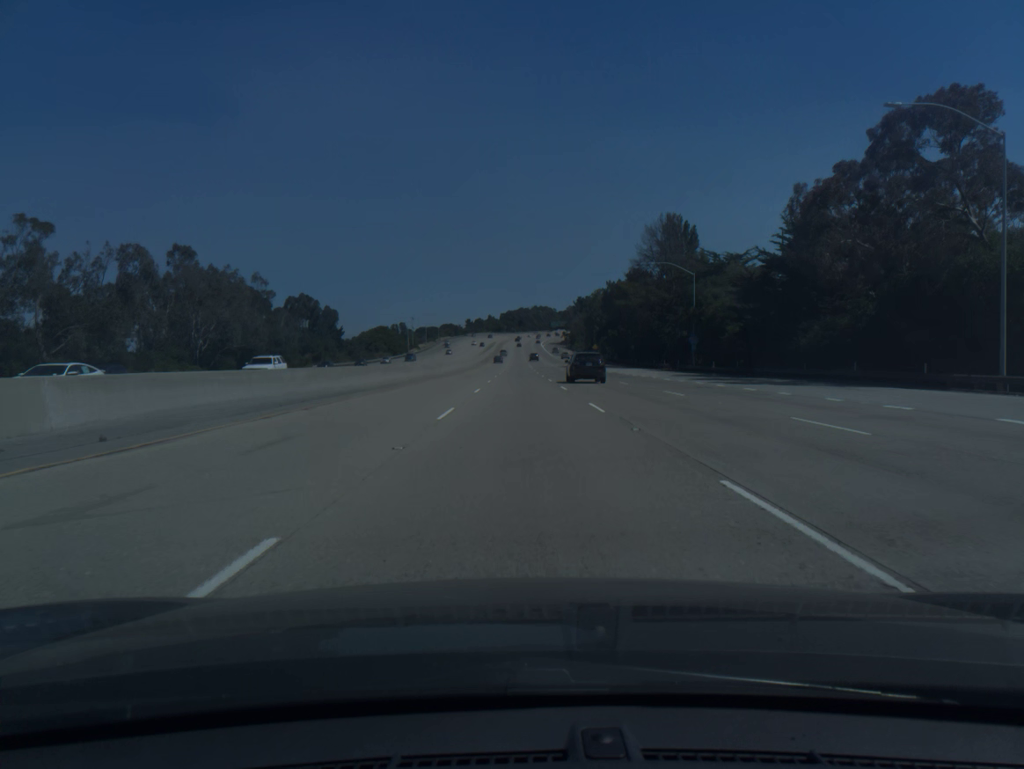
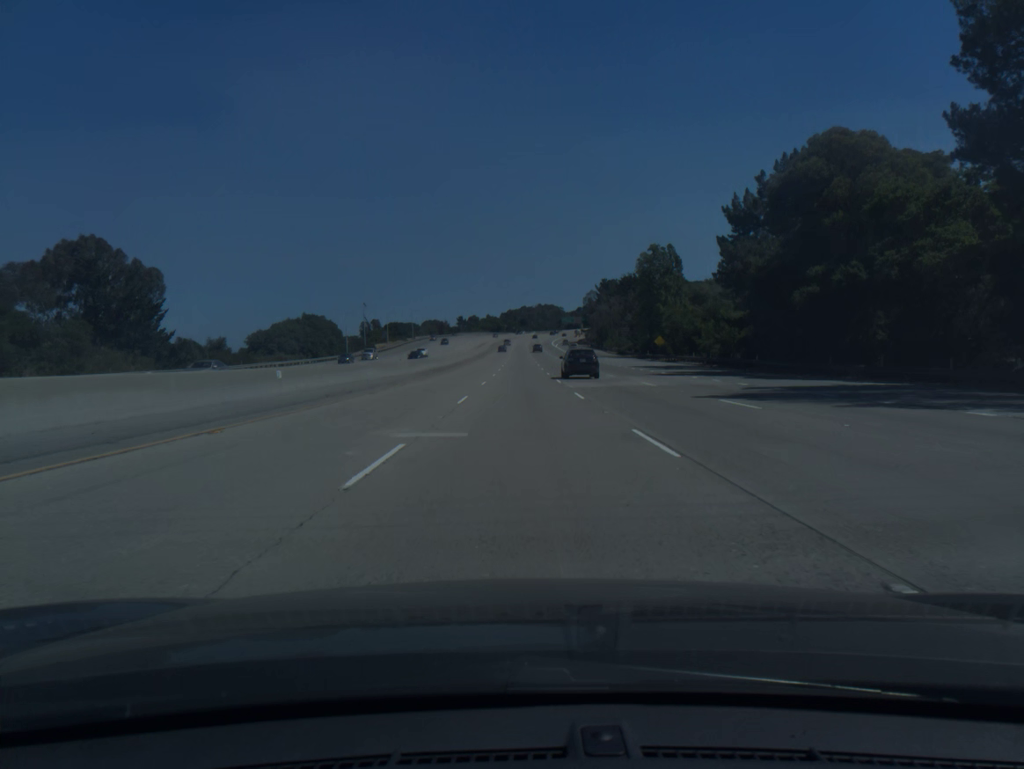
(-0.1, +93.9) m; 0°
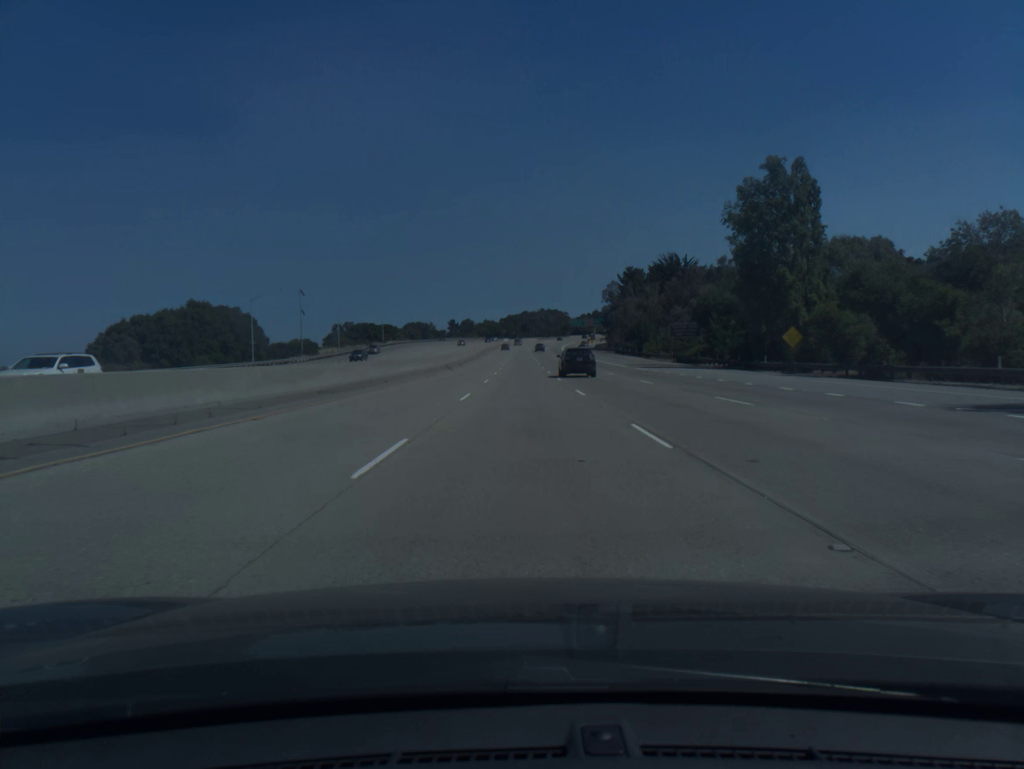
(0.0, +56.4) m; 0°
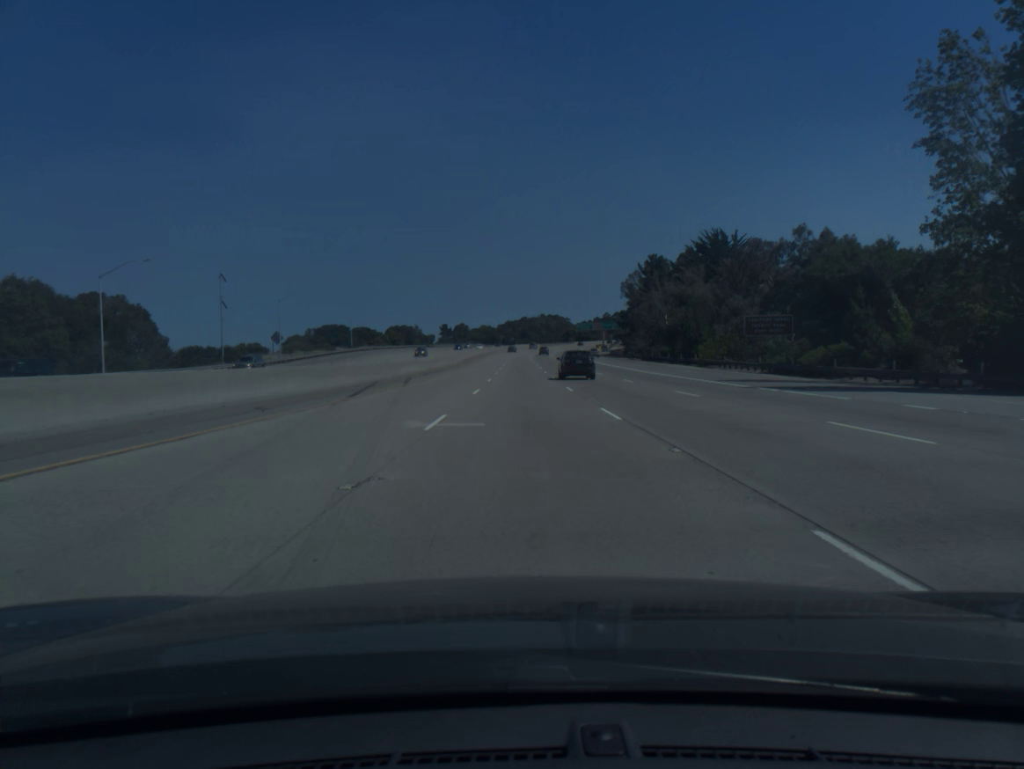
(0.0, +37.4) m; 0°
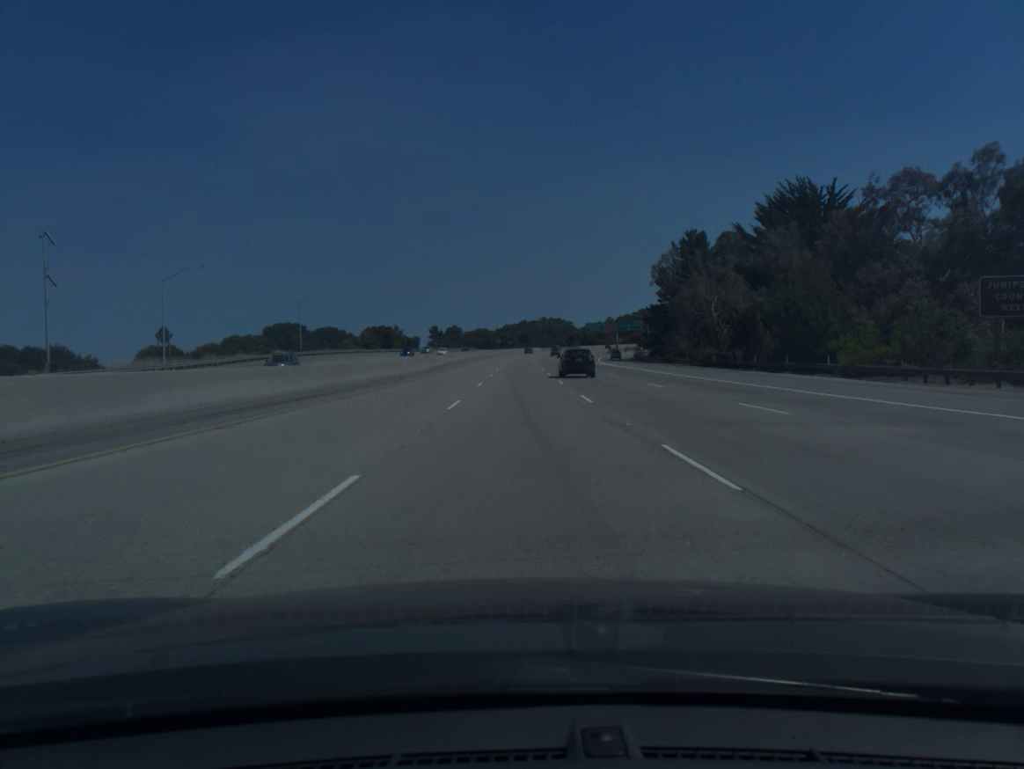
(0.0, +37.2) m; 0°
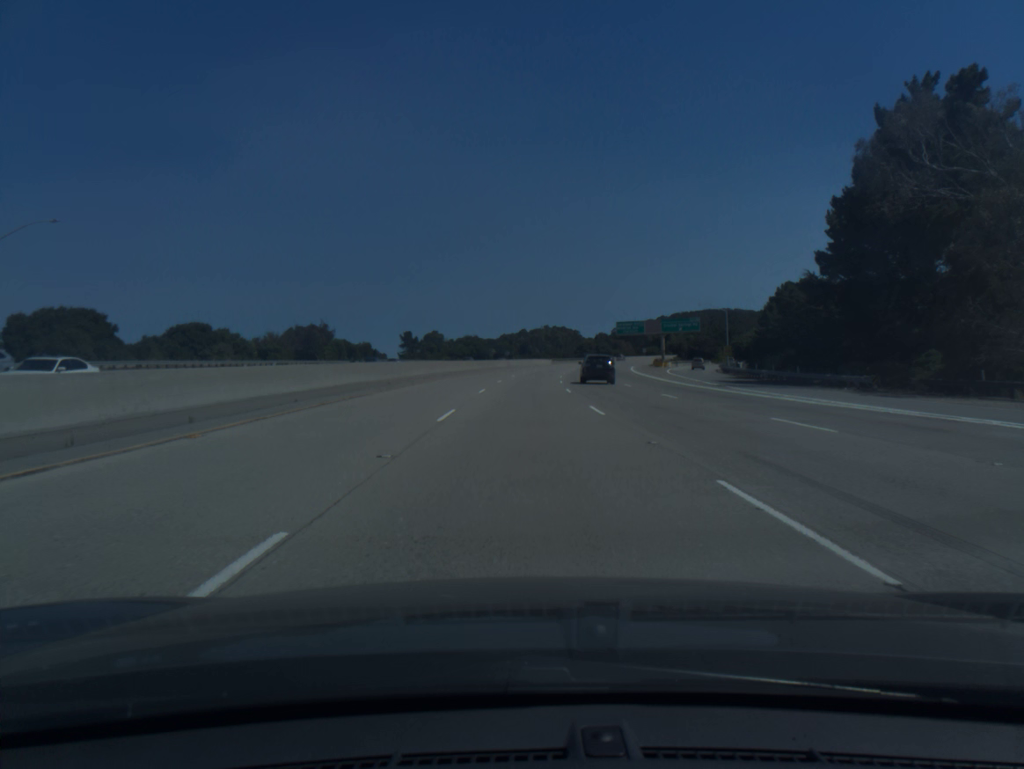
(-0.1, +74.0) m; 0°
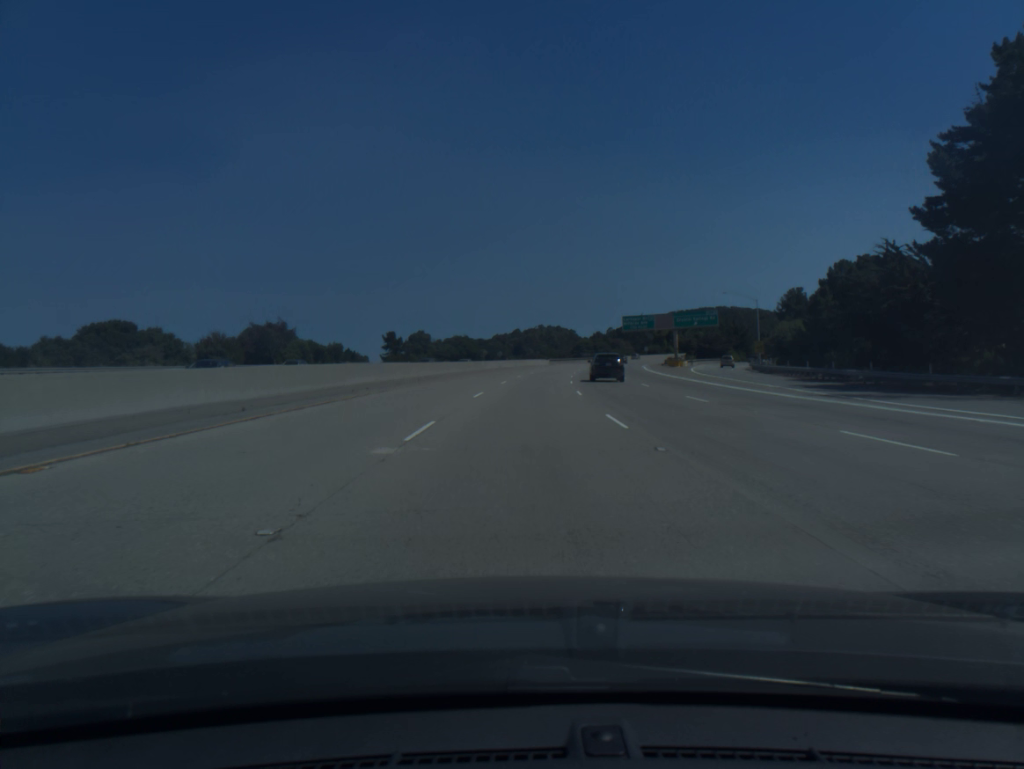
(+0.1, +18.5) m; 0°
